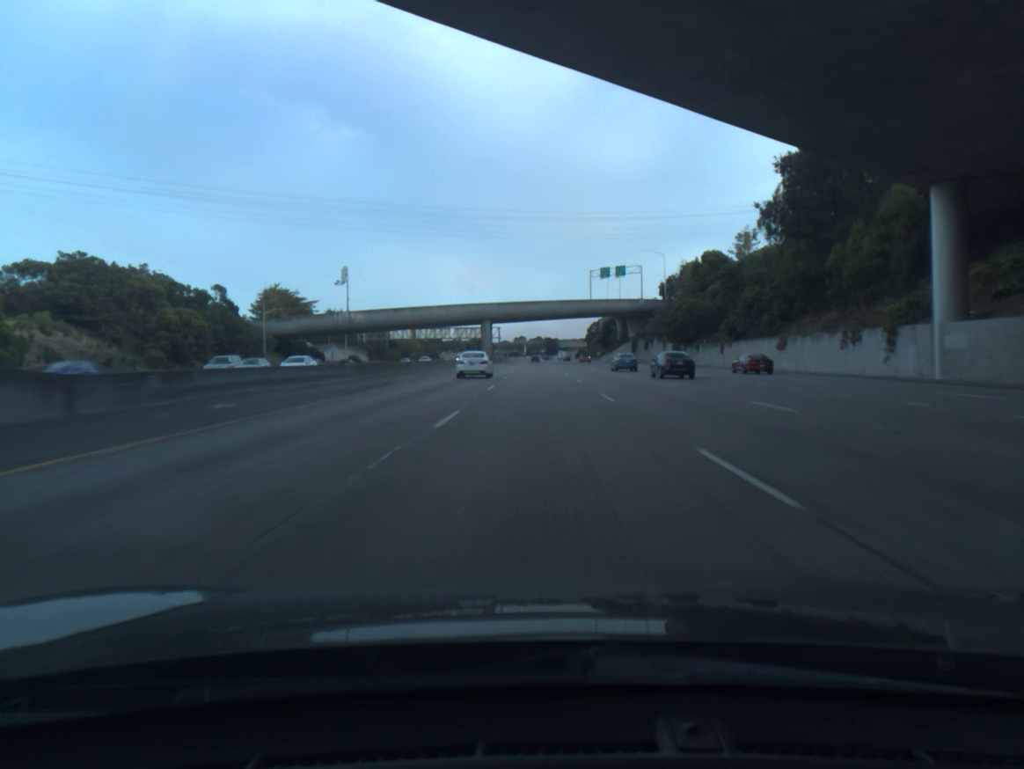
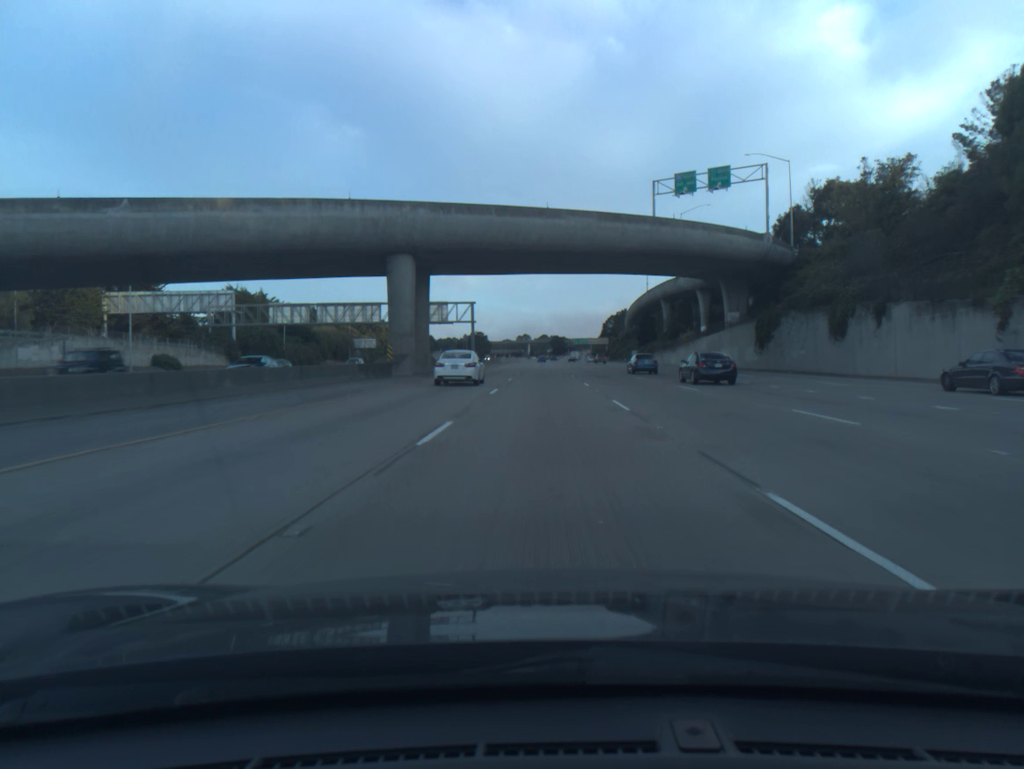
(-0.6, +90.4) m; 0°
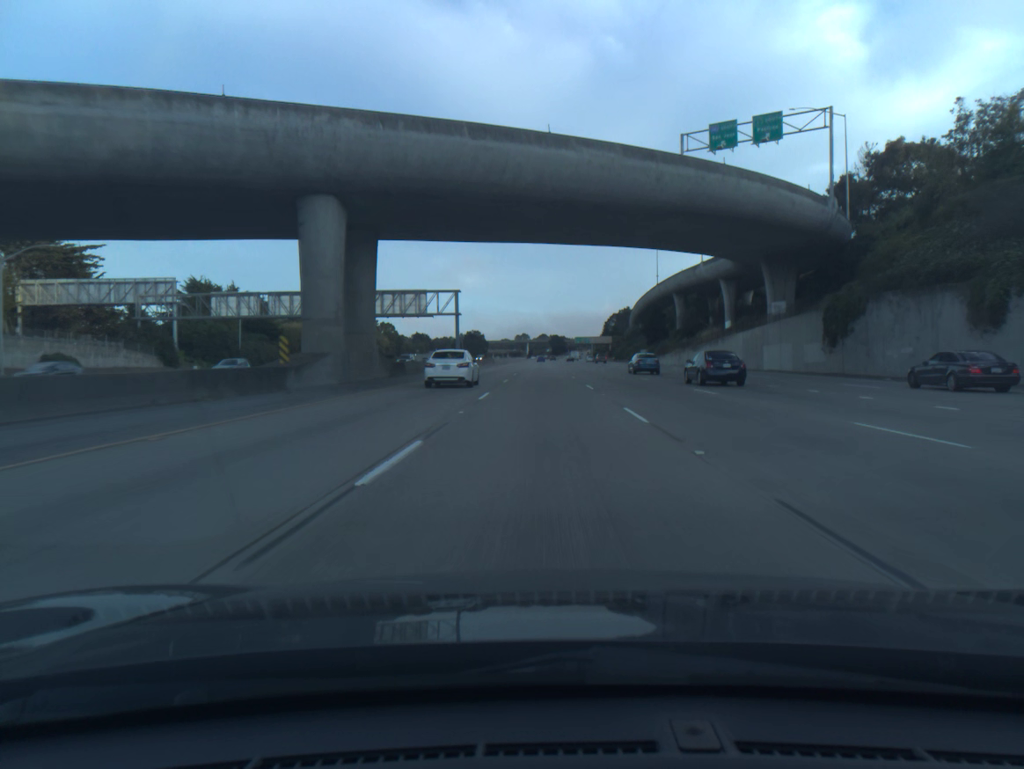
(0.0, +18.2) m; 0°
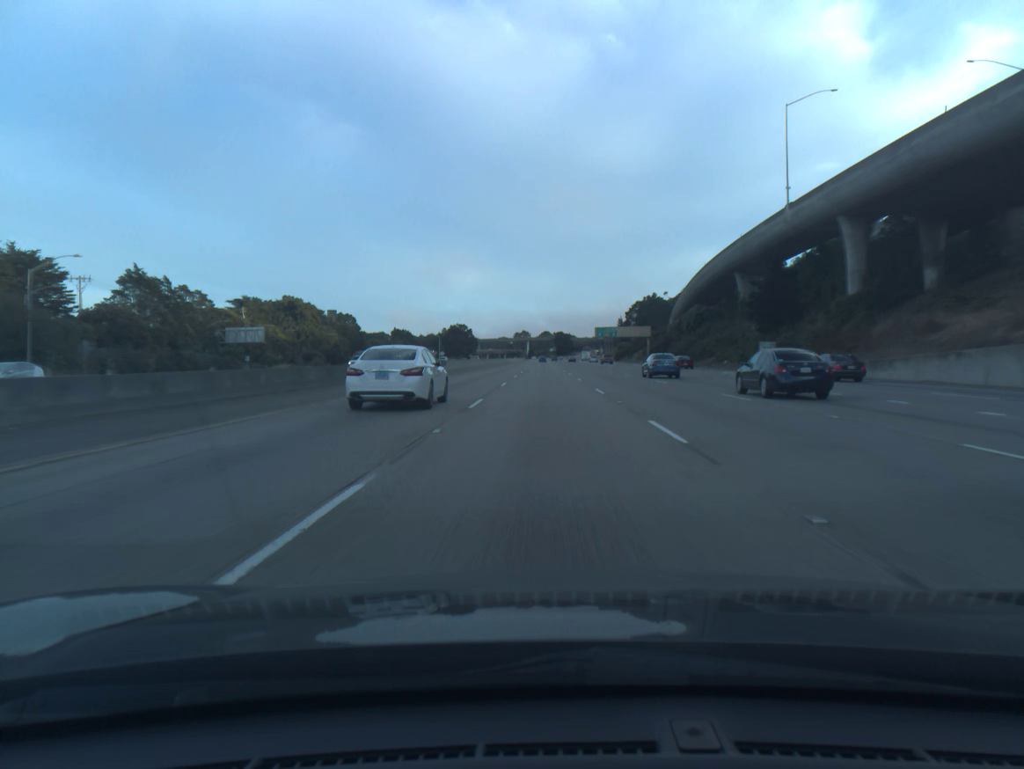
(-0.2, +91.2) m; 0°
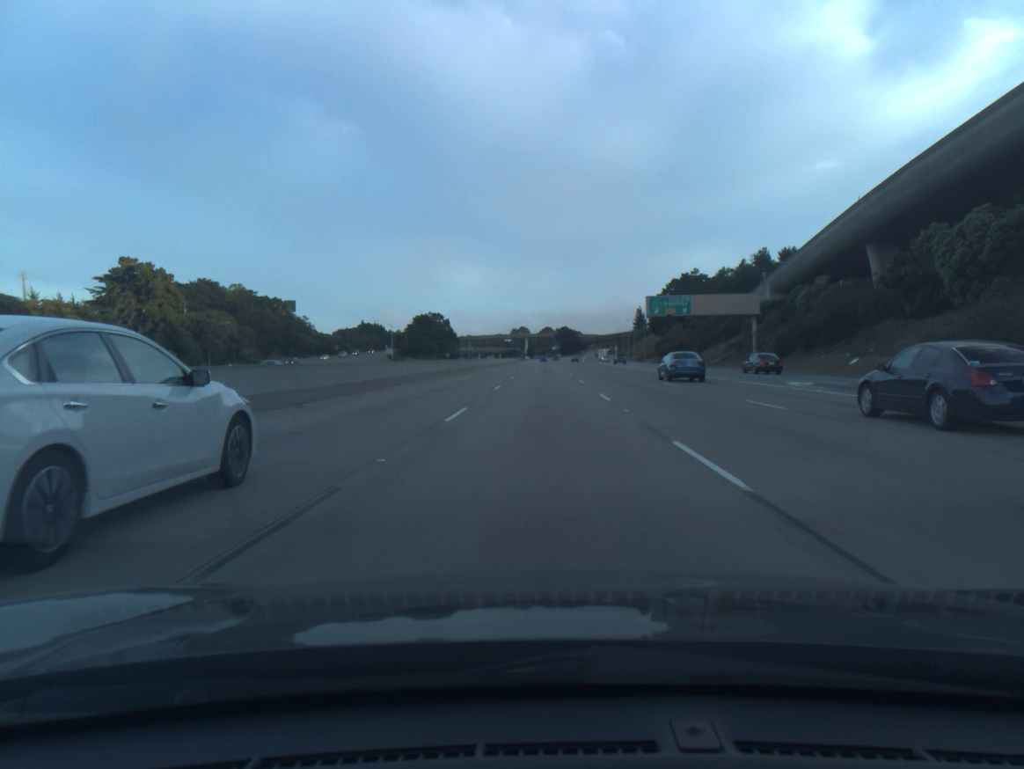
(+0.3, +91.4) m; 0°
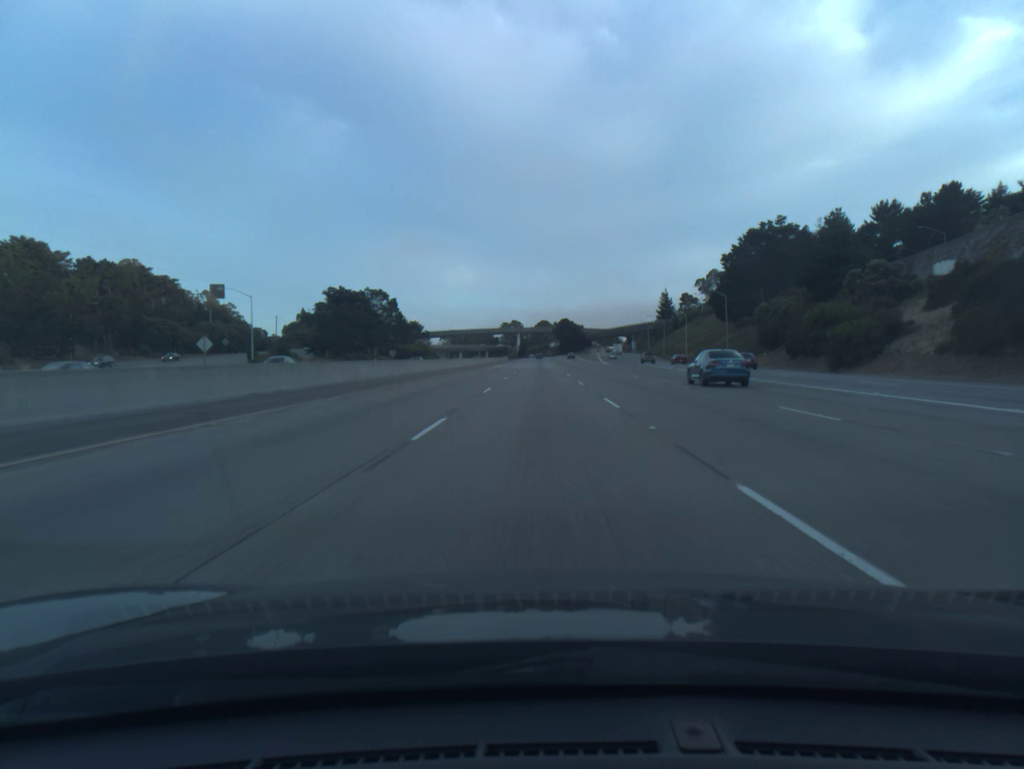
(0.0, +91.3) m; 0°
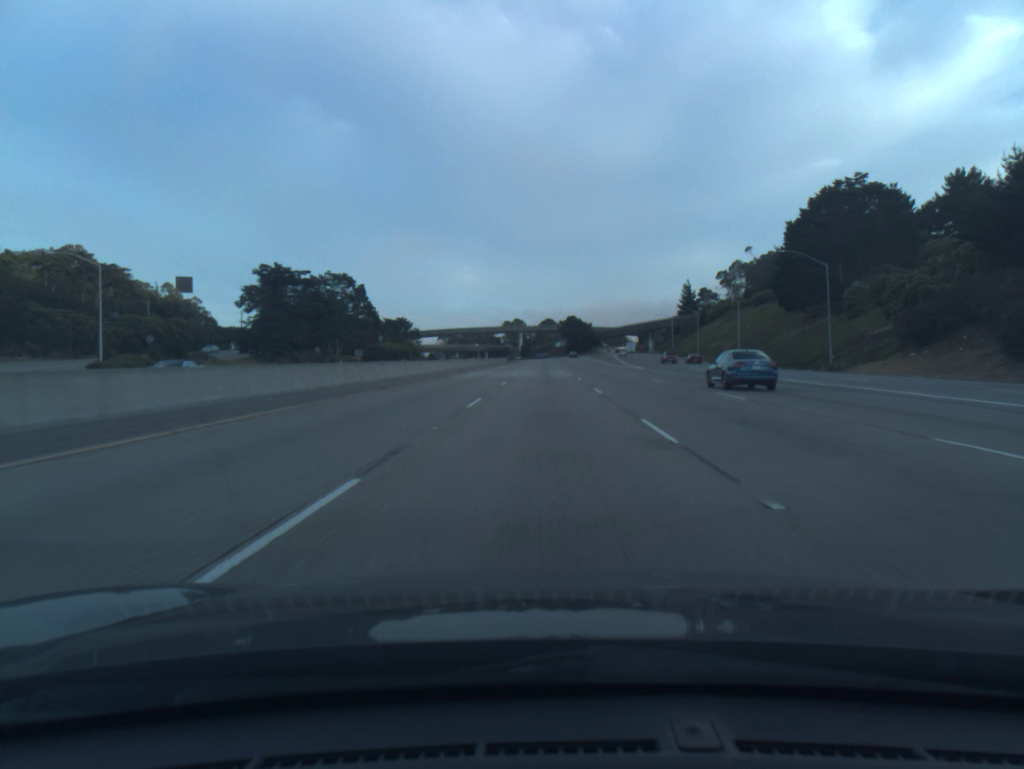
(-0.1, +36.5) m; 0°
